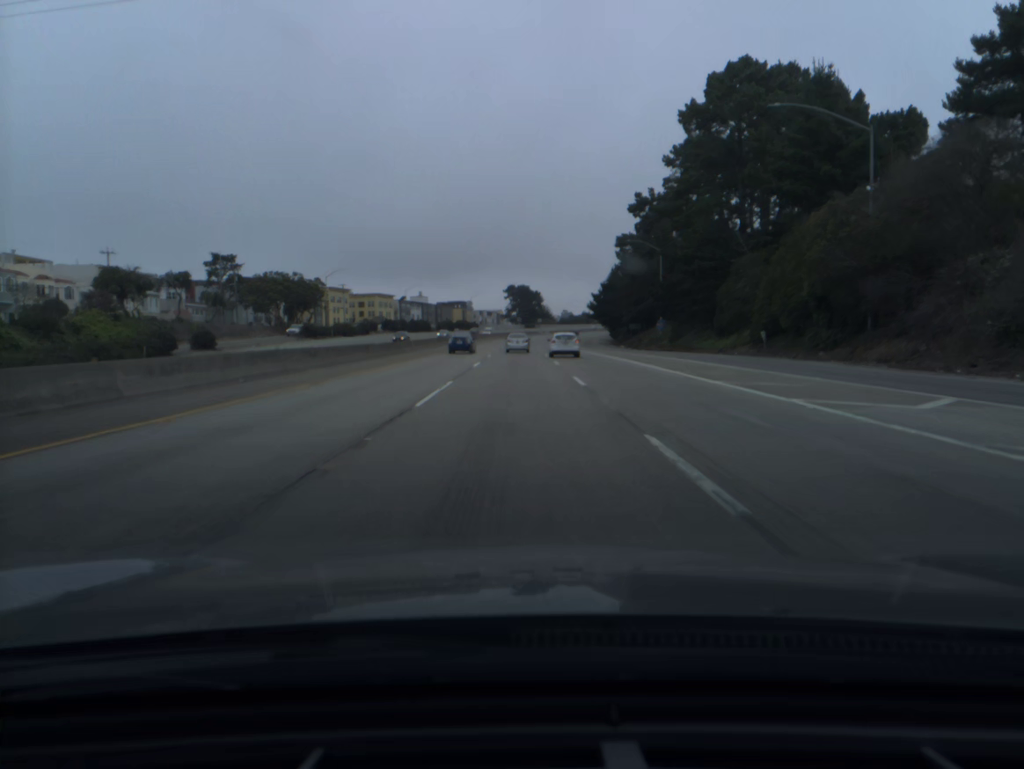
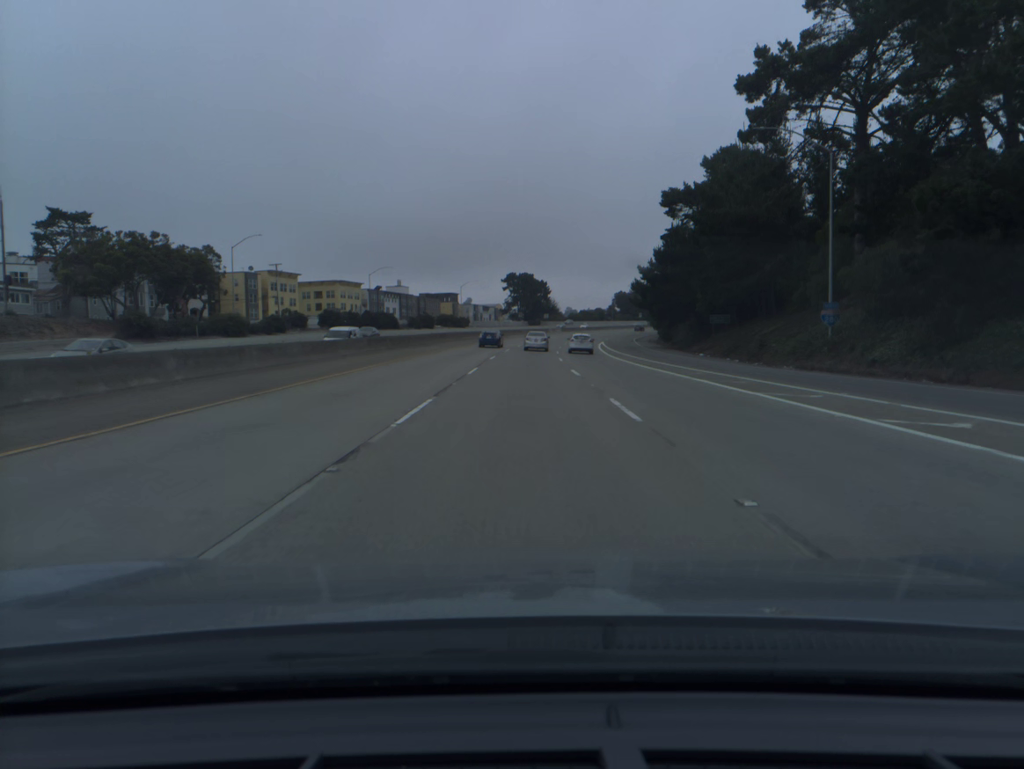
(-0.2, +51.3) m; 0°
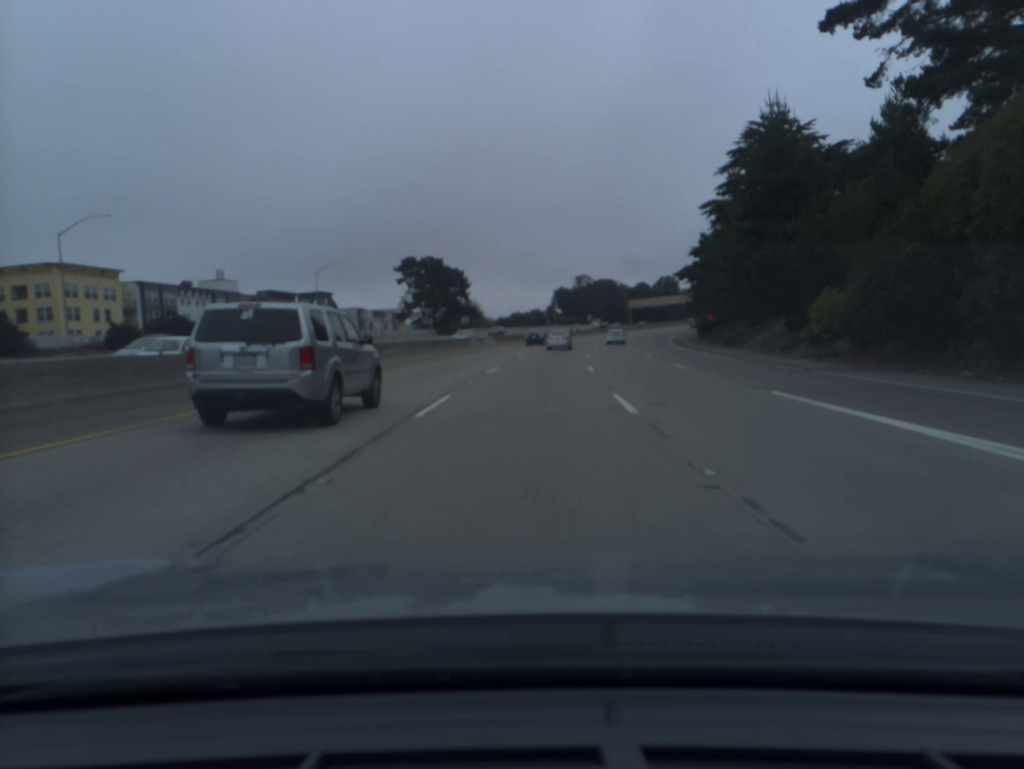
(+2.8, +85.9) m; +6°
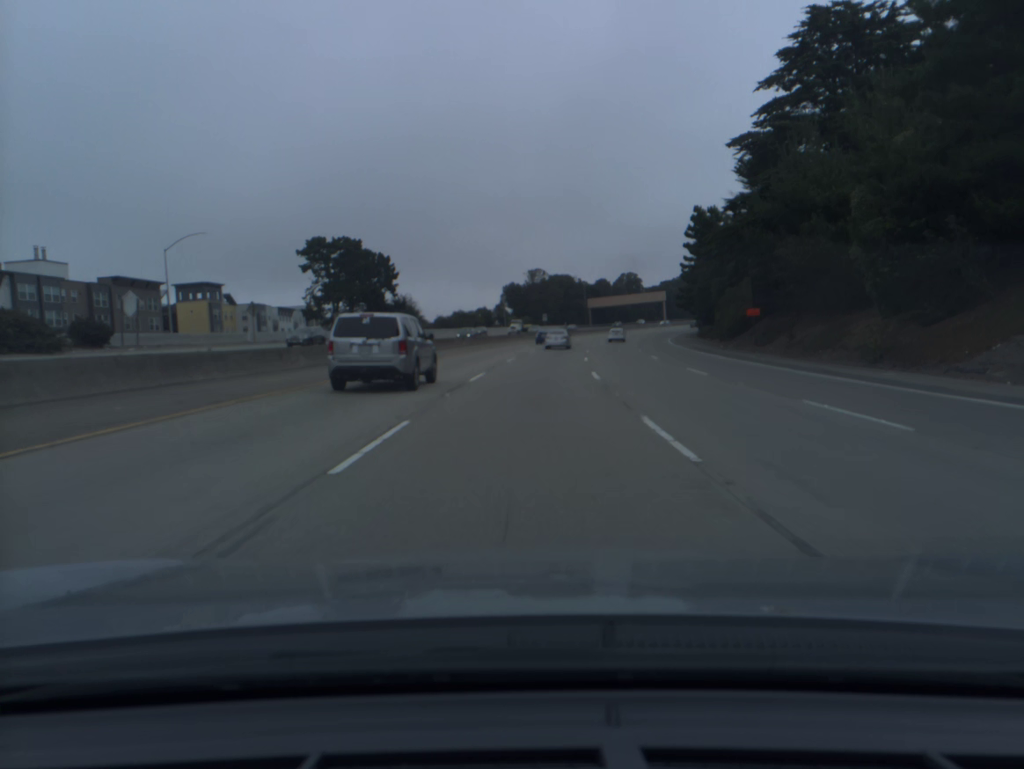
(+1.1, +34.2) m; +4°
